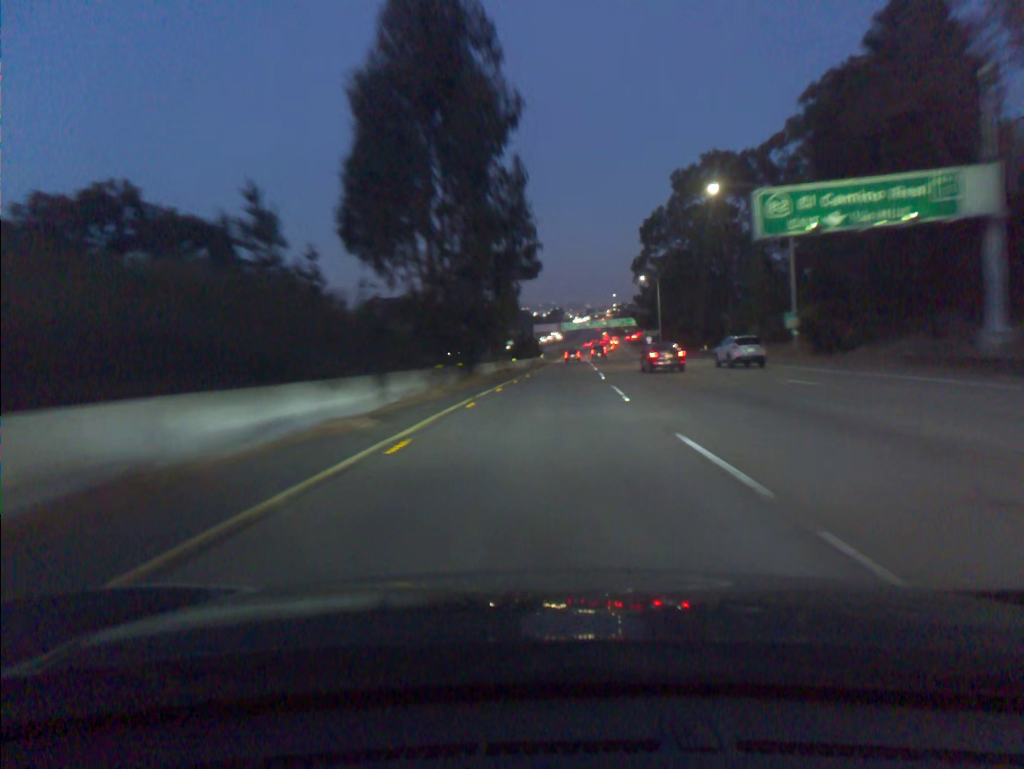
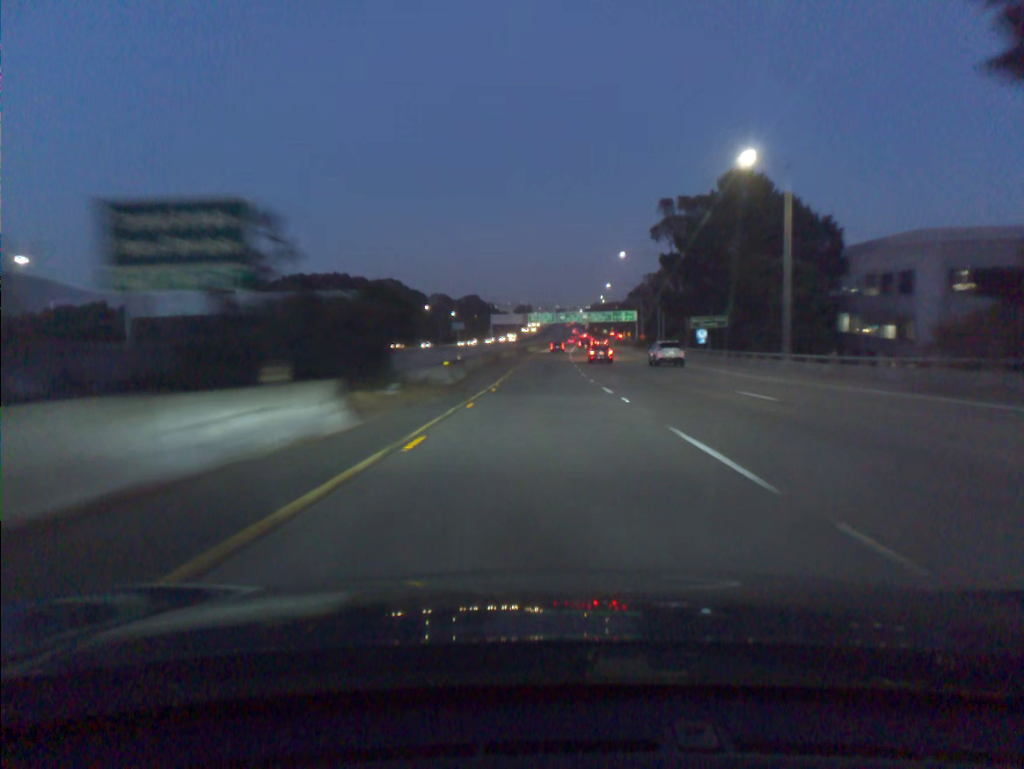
(+2.6, +74.4) m; +3°
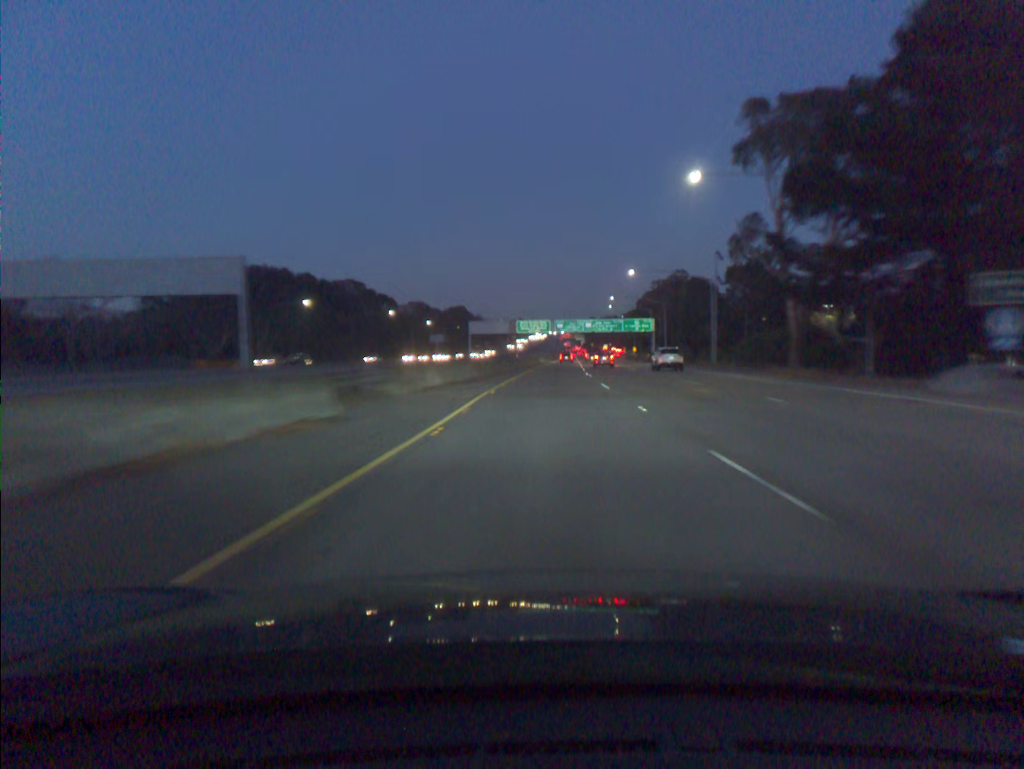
(+0.1, +46.5) m; 0°
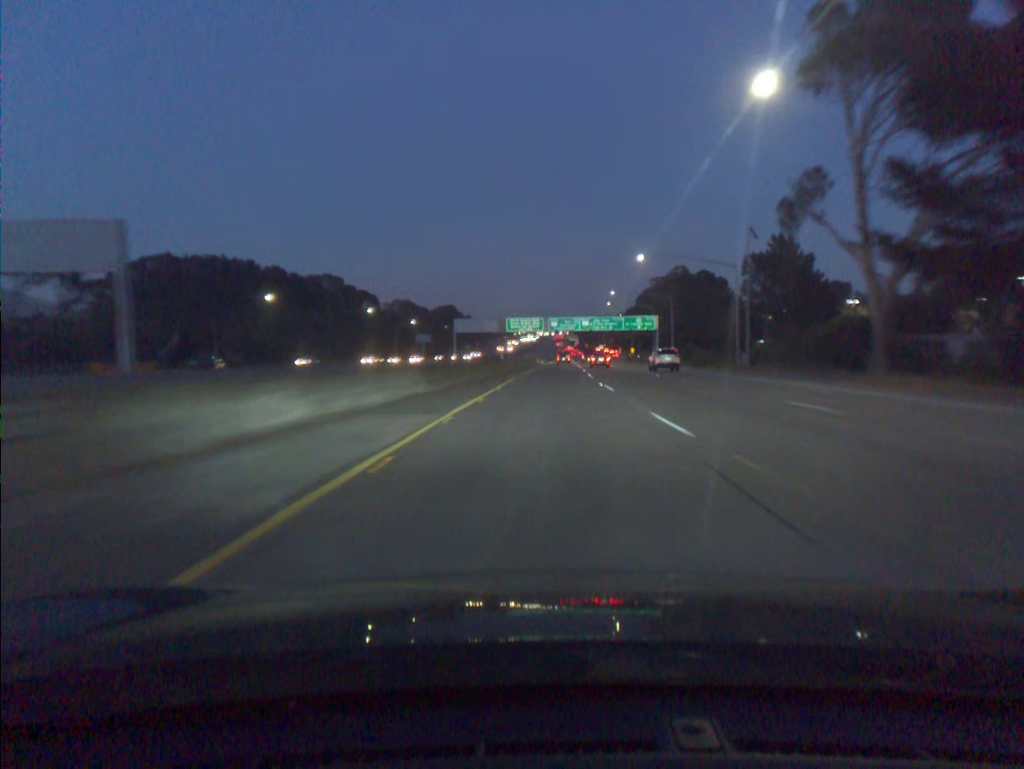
(+0.1, +15.7) m; +1°
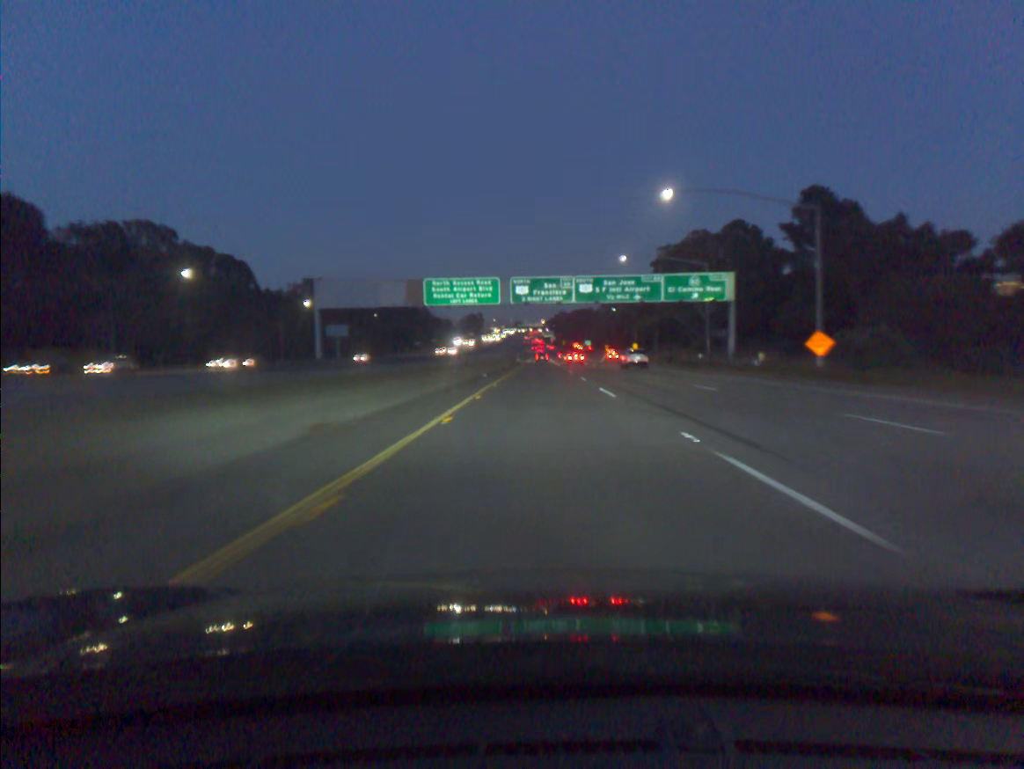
(+1.8, +80.3) m; +2°
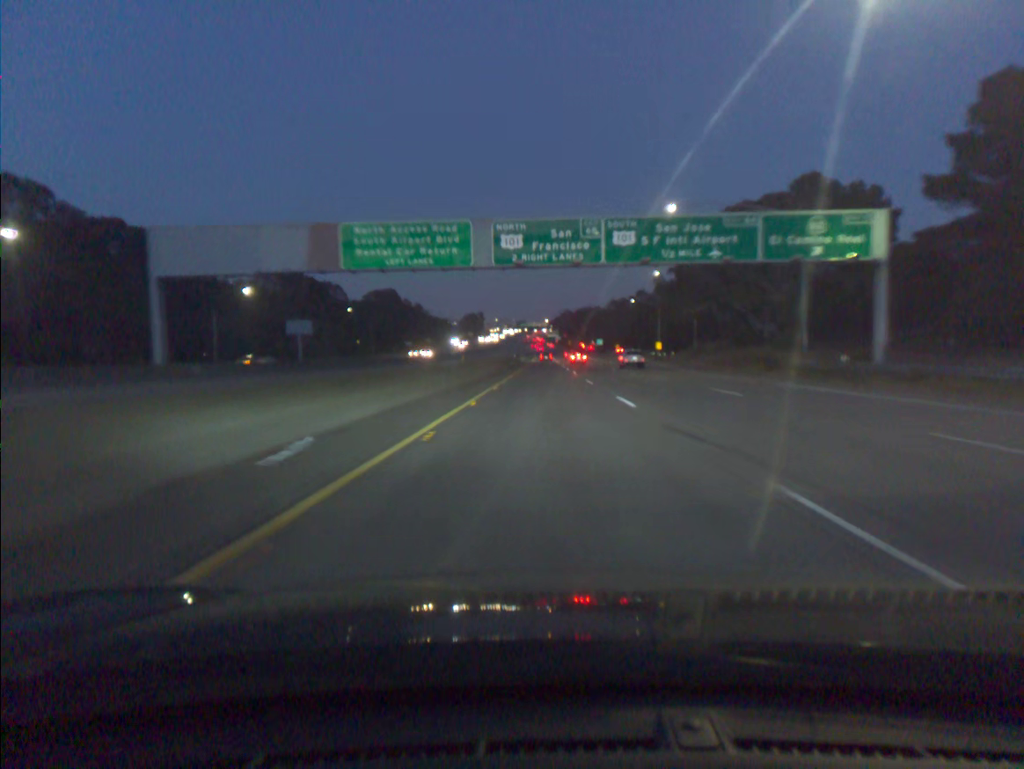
(-0.1, +33.1) m; 0°
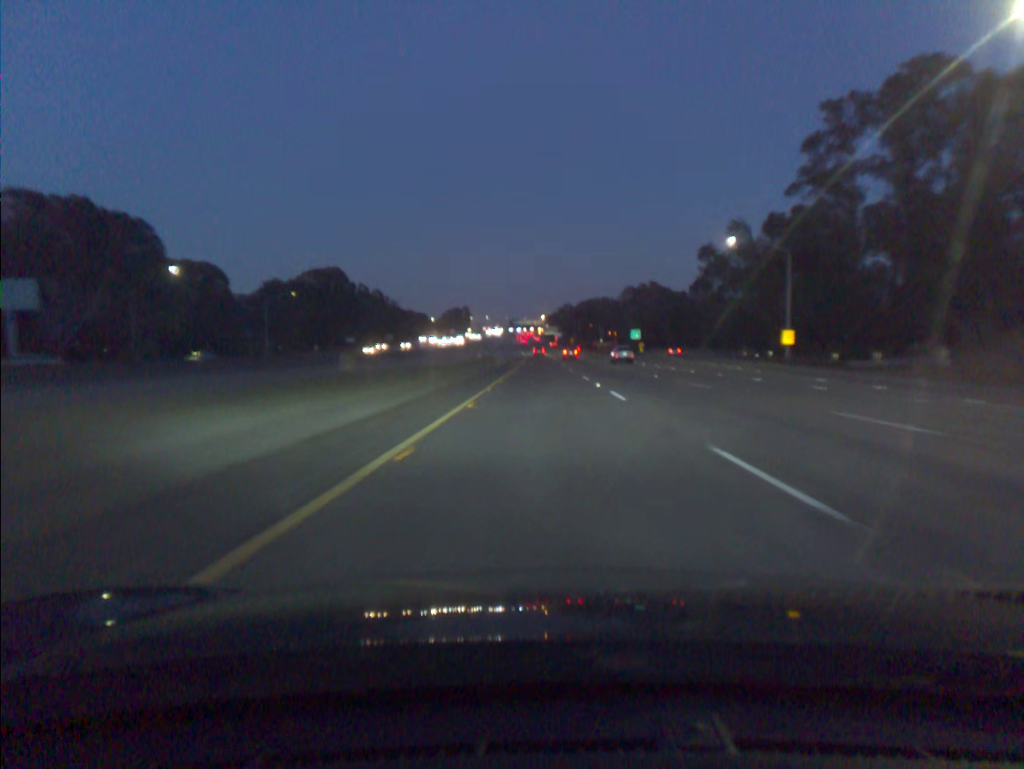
(+0.1, +85.1) m; 0°
